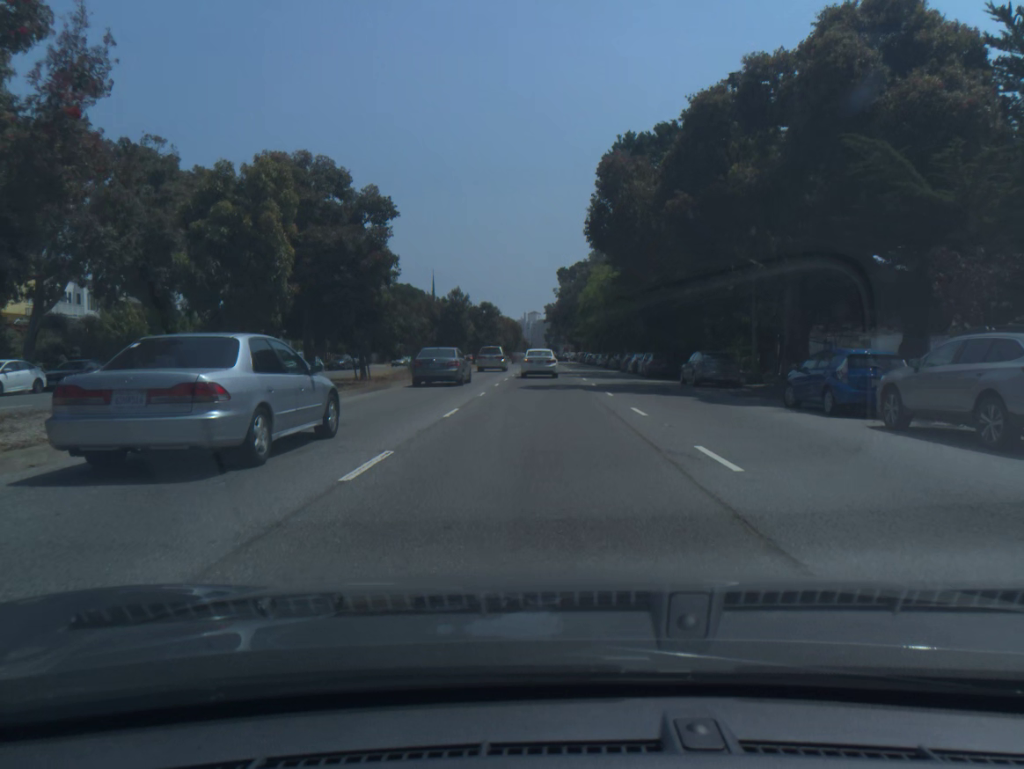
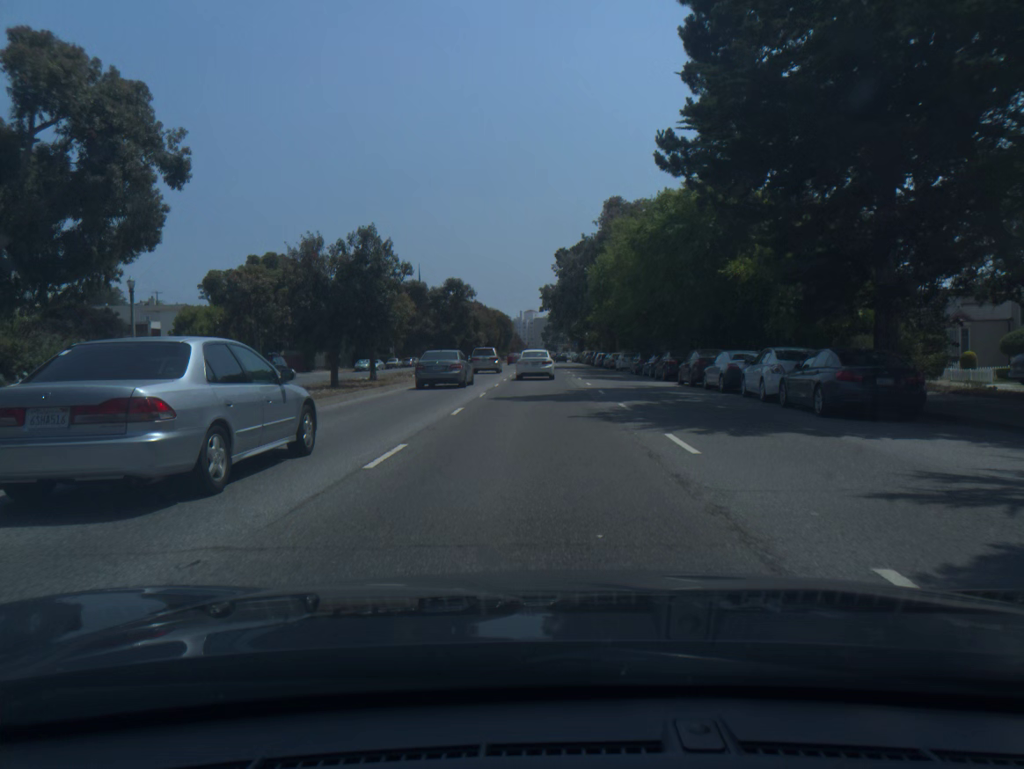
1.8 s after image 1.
(+0.1, +27.3) m; 0°
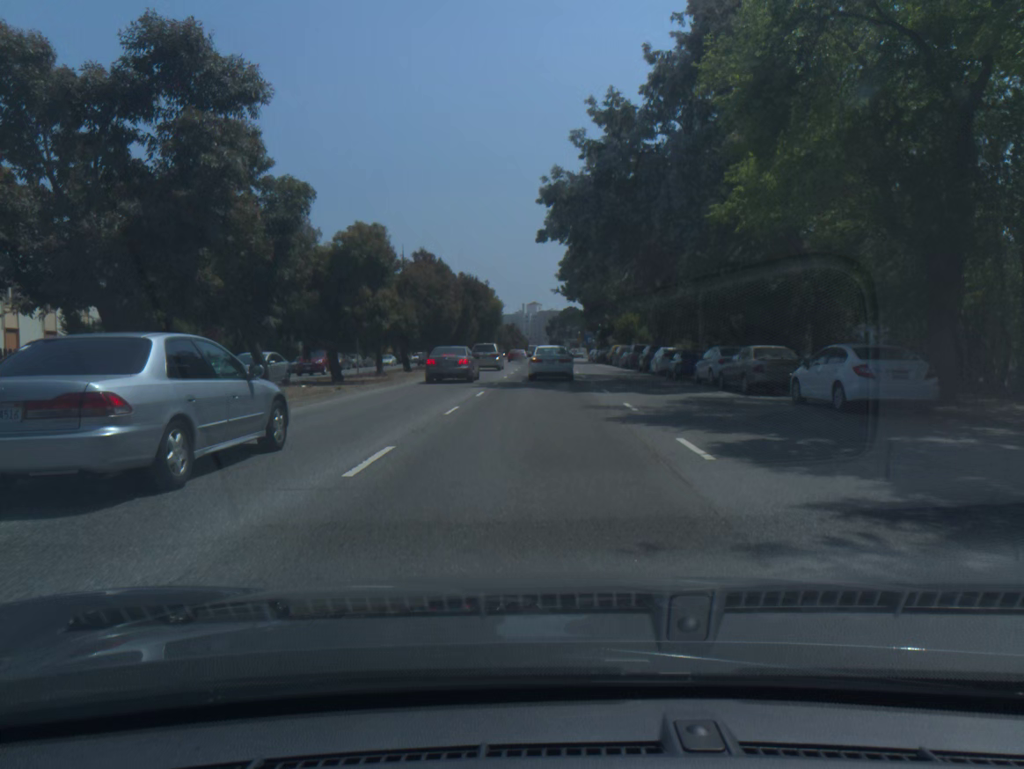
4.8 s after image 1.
(-0.2, +44.9) m; 0°
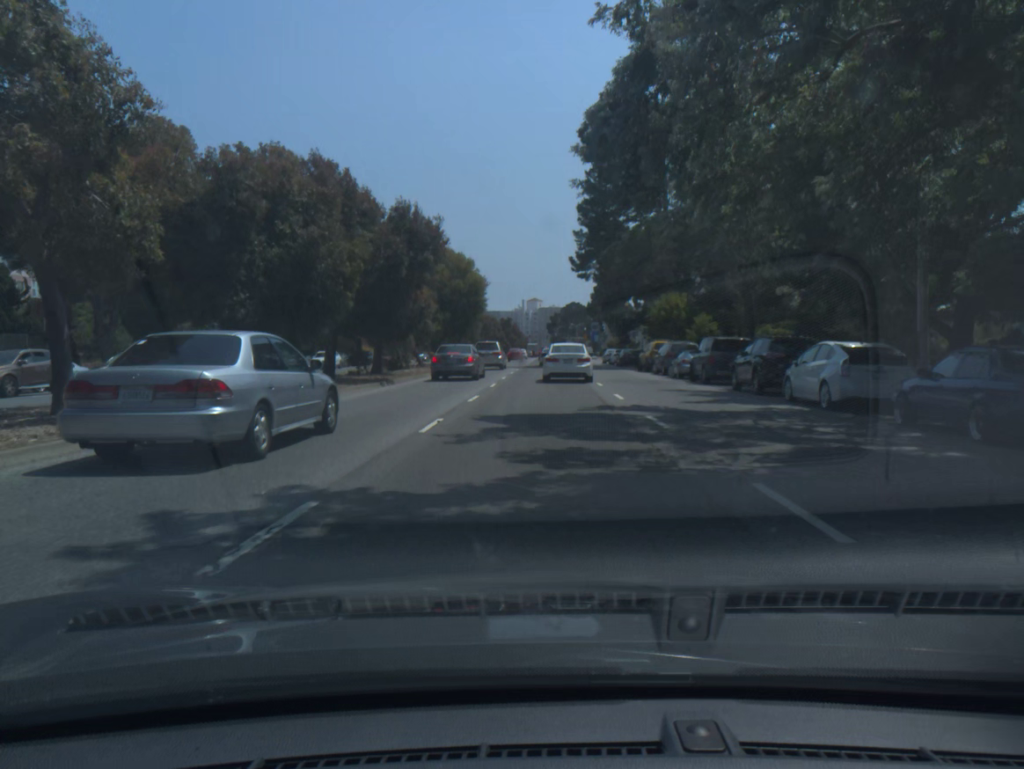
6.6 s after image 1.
(0.0, +24.9) m; 0°
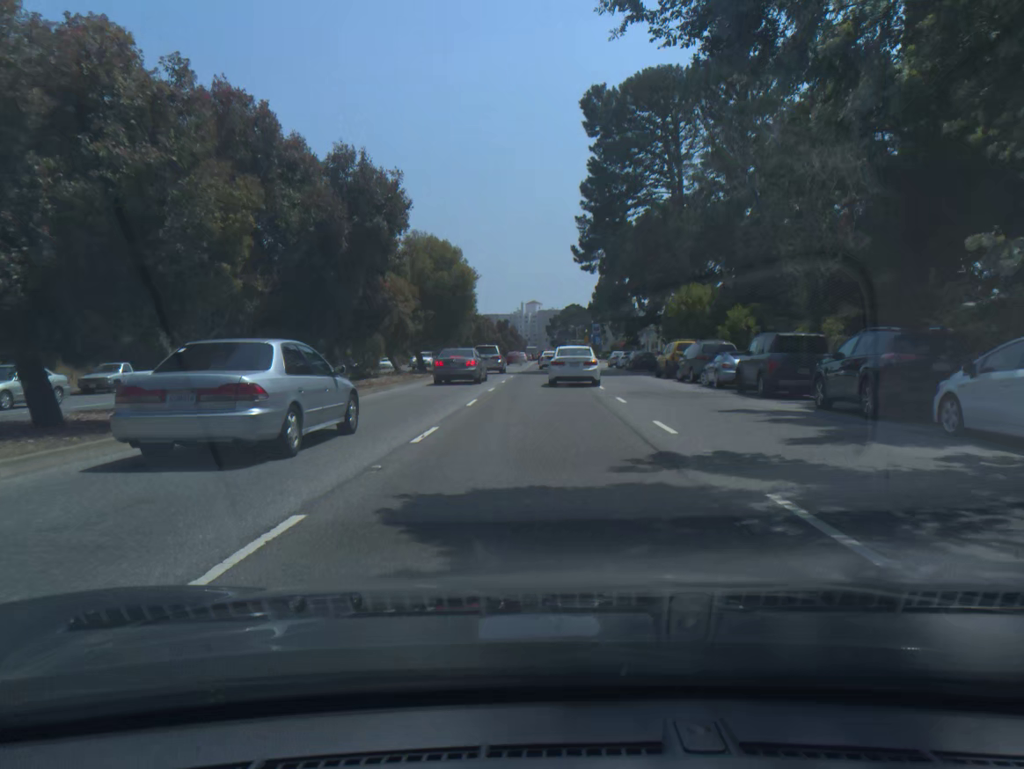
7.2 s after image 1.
(0.0, +7.9) m; 0°
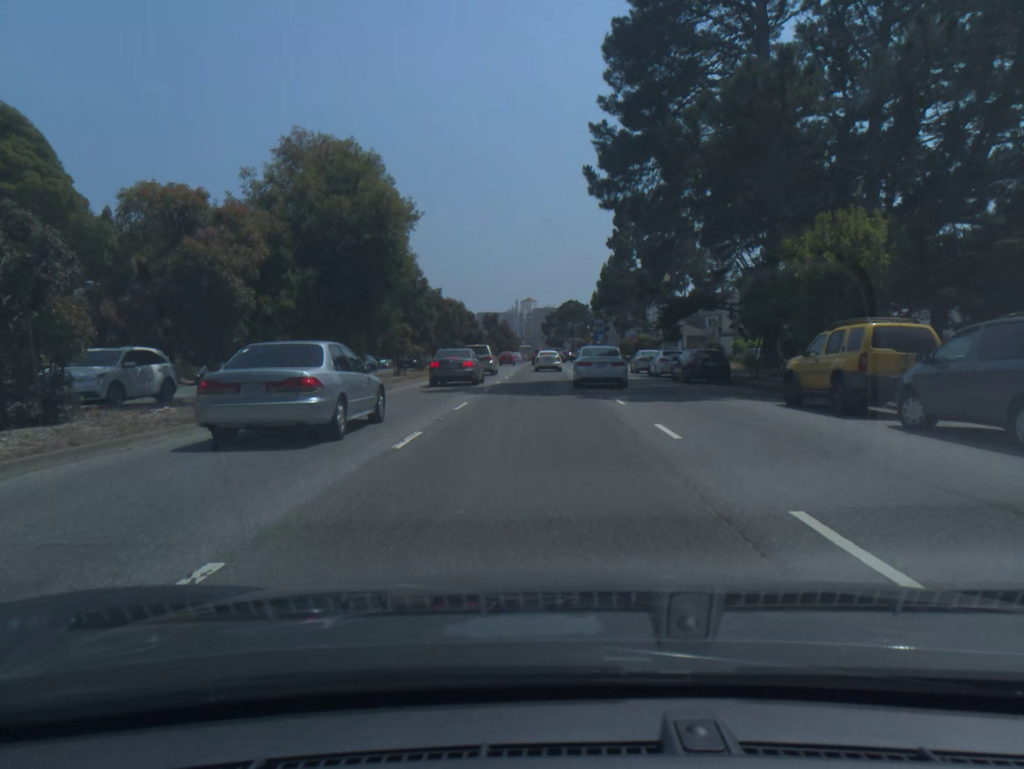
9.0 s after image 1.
(+0.1, +22.7) m; 0°
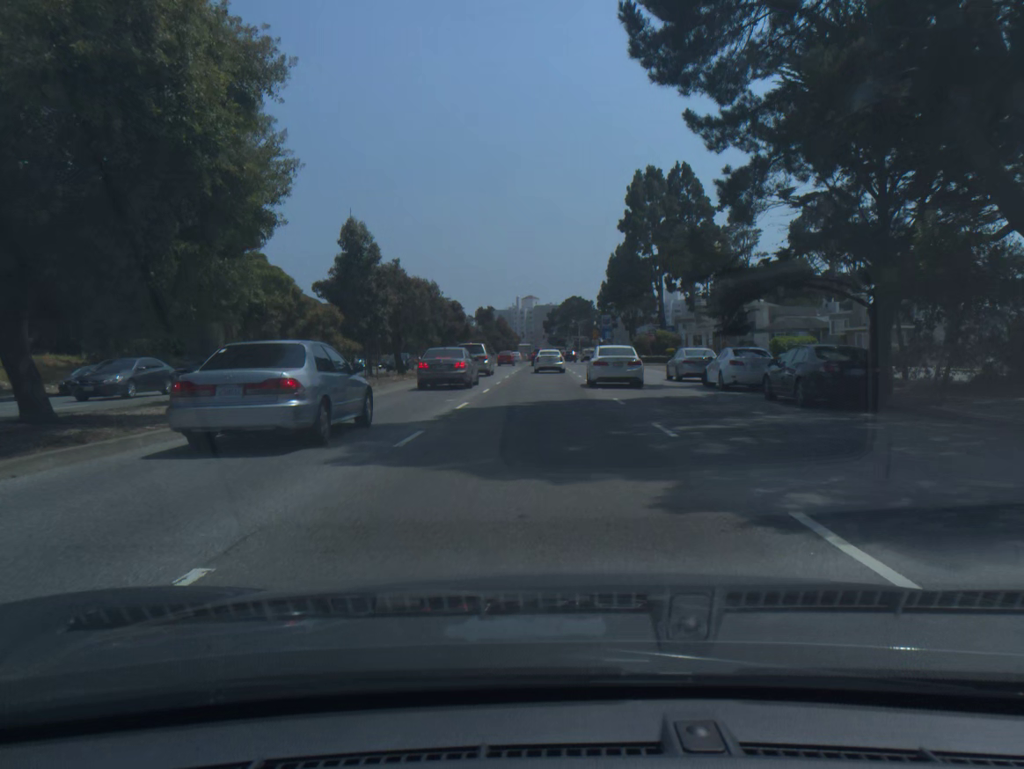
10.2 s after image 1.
(0.0, +14.6) m; 0°
